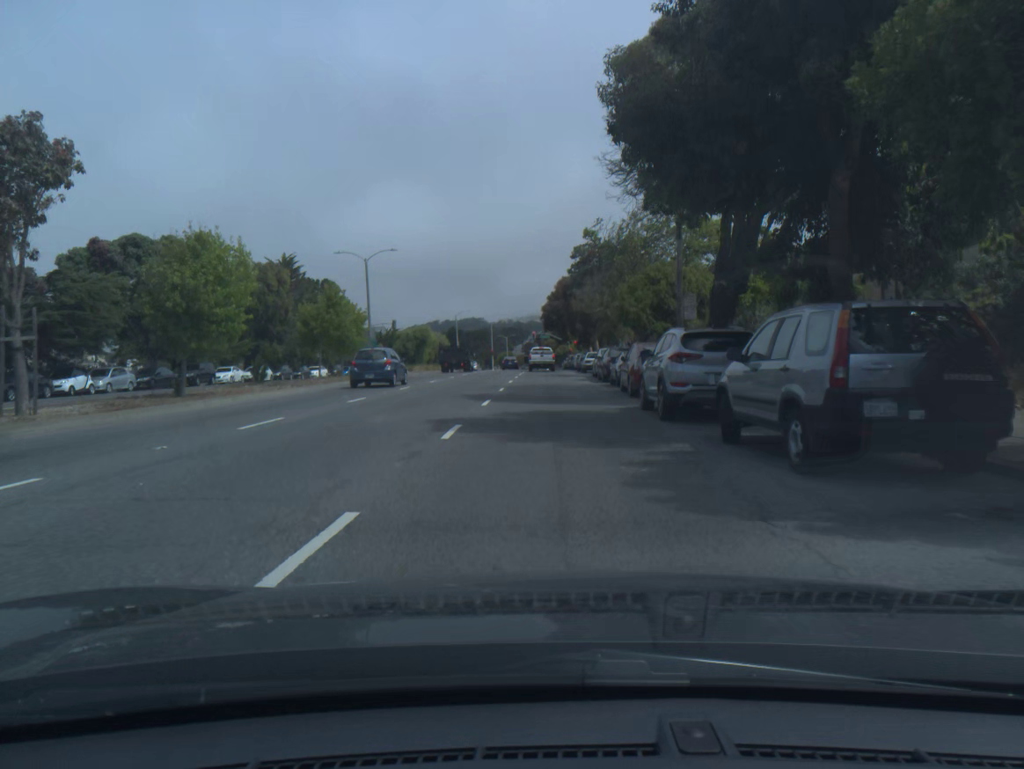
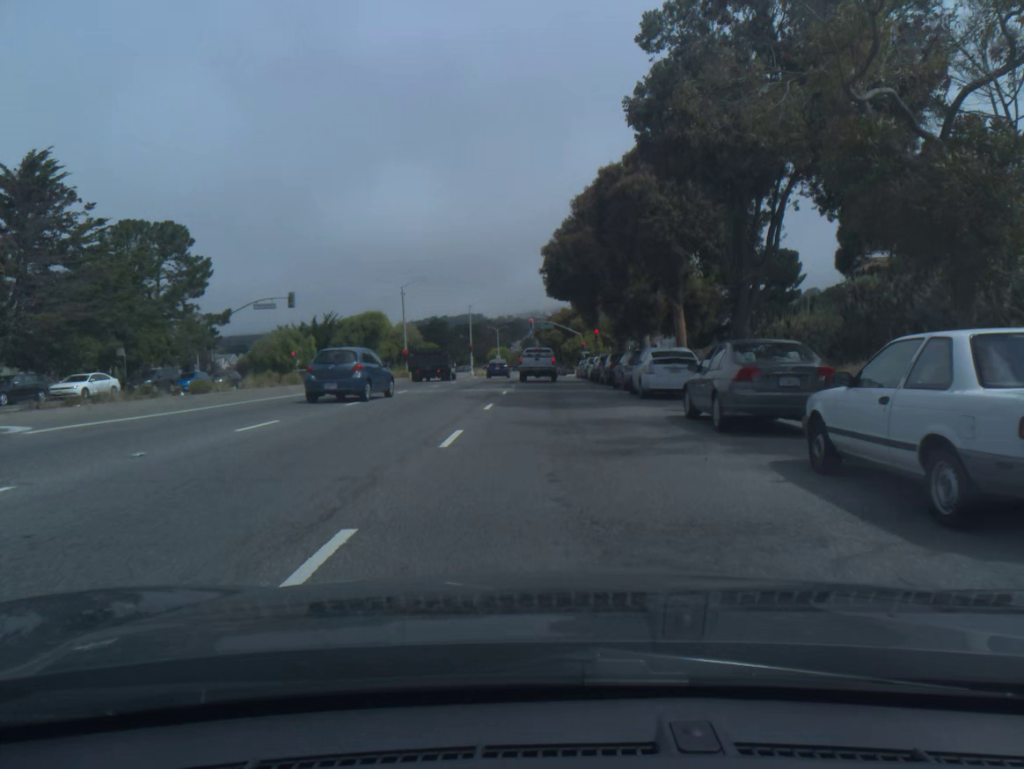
(0.0, +44.9) m; 0°
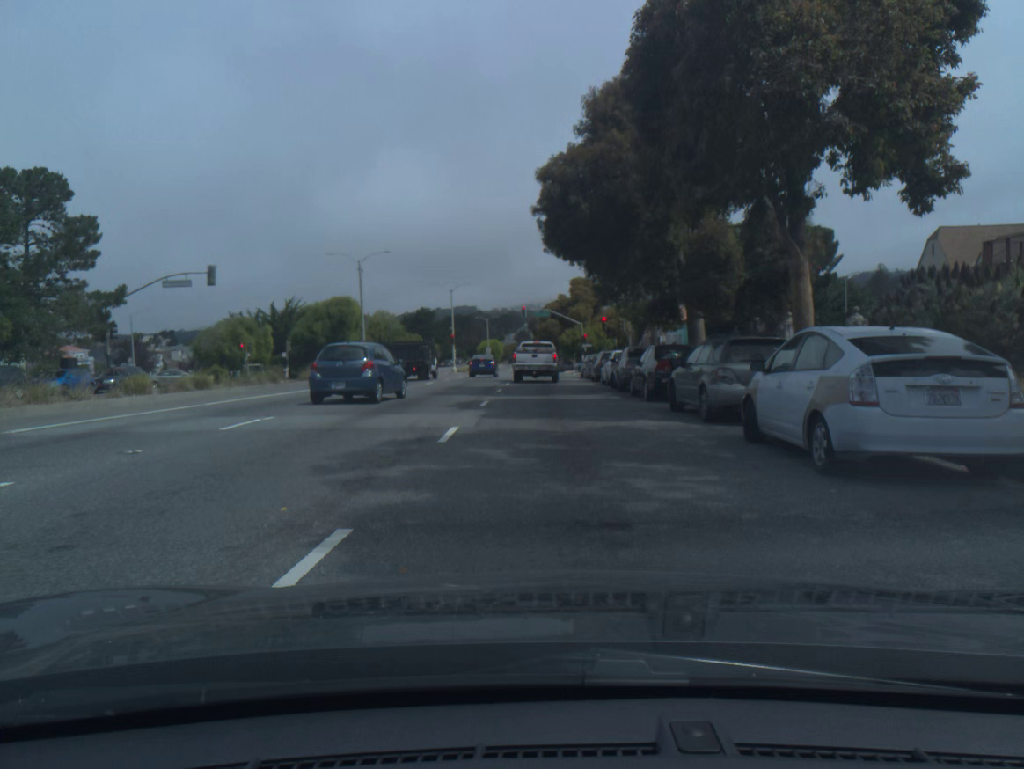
(0.0, +14.5) m; 0°
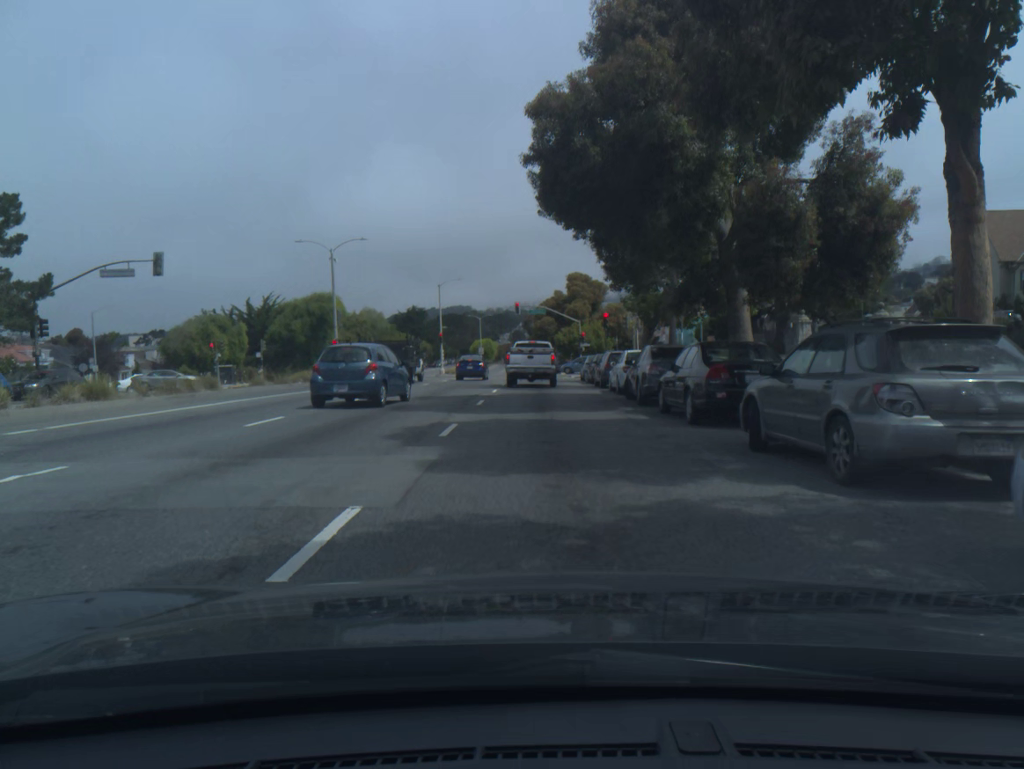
(0.0, +6.4) m; 0°
